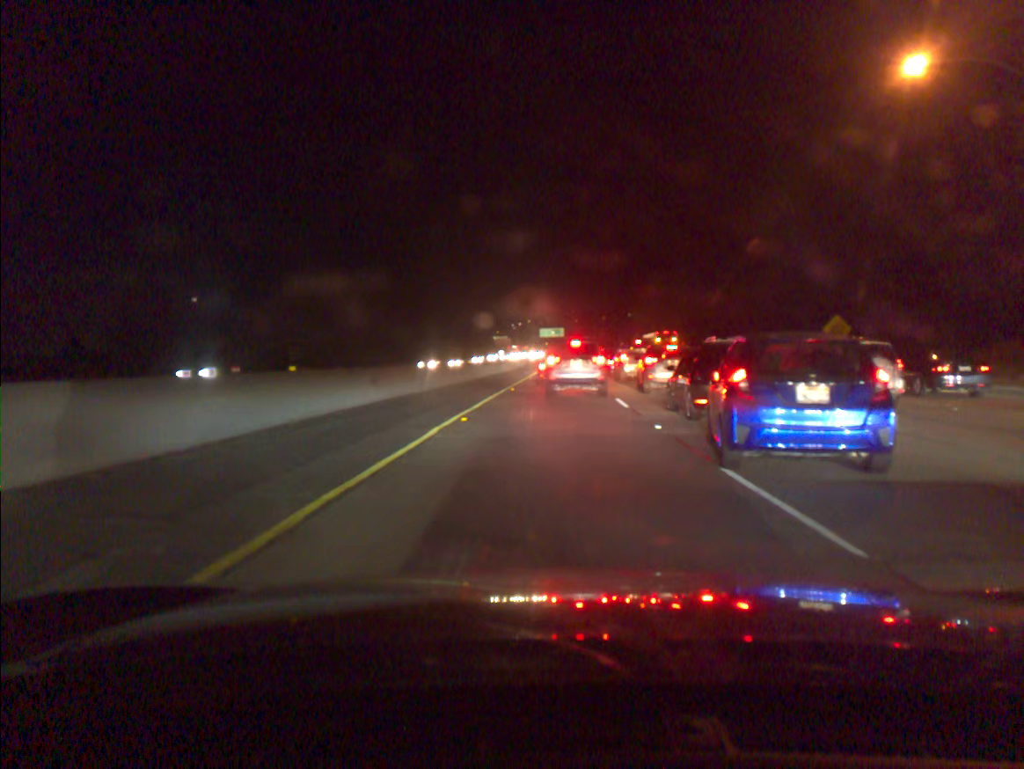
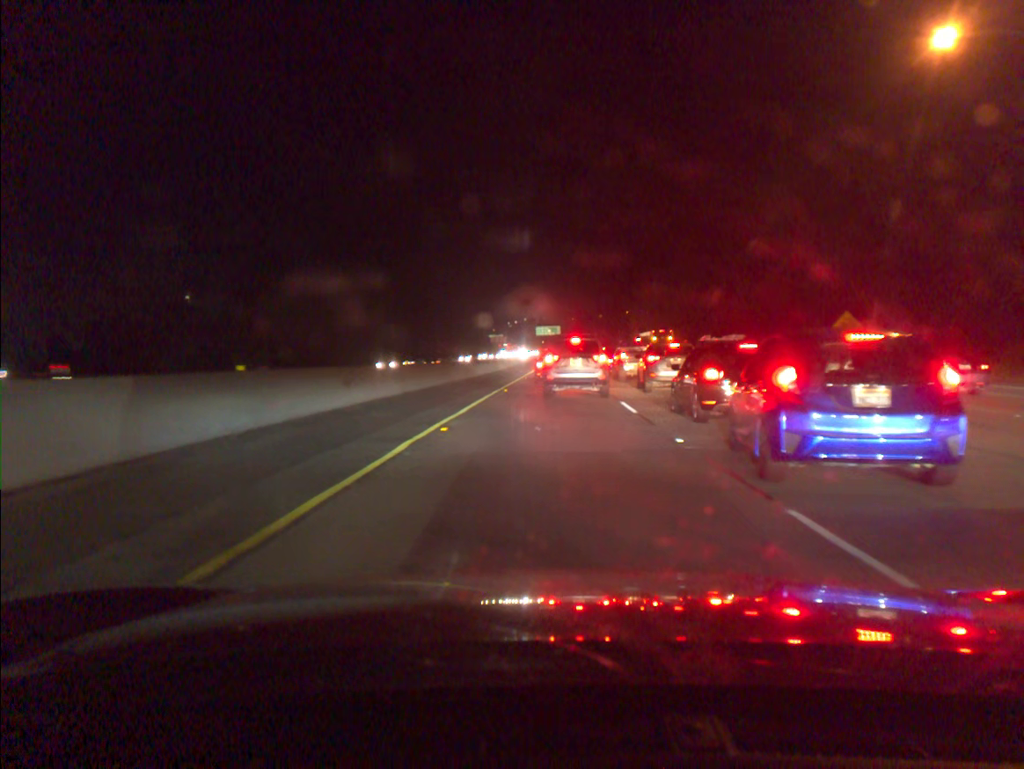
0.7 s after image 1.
(0.0, +2.4) m; 0°
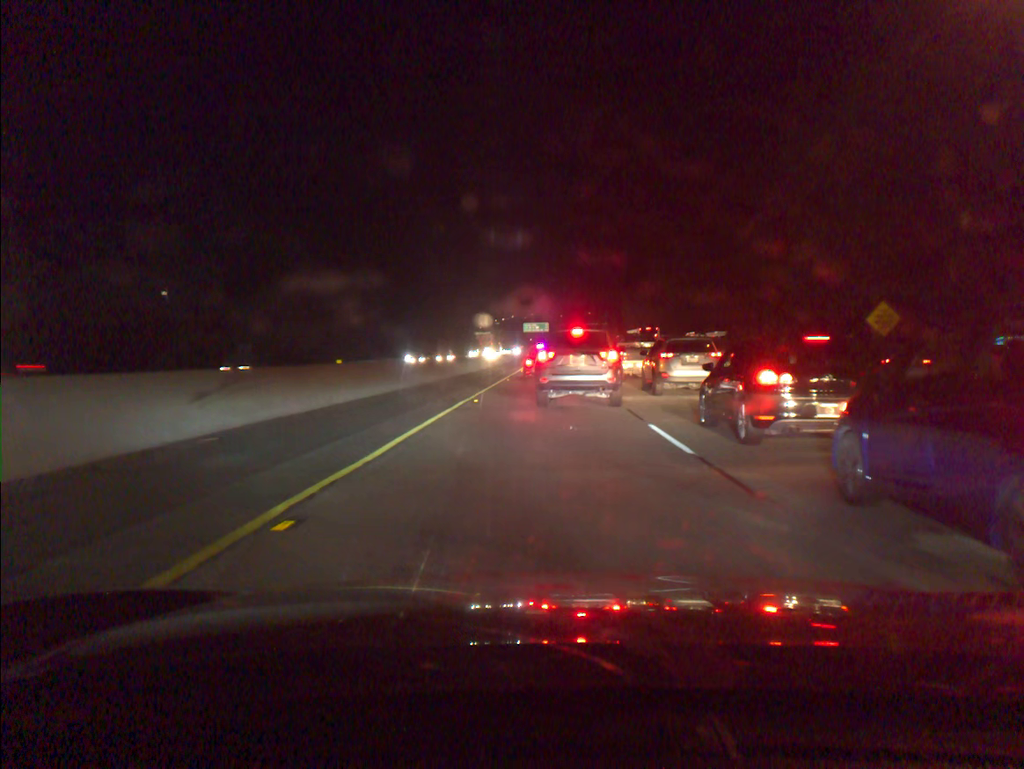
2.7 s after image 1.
(0.0, +7.5) m; +1°
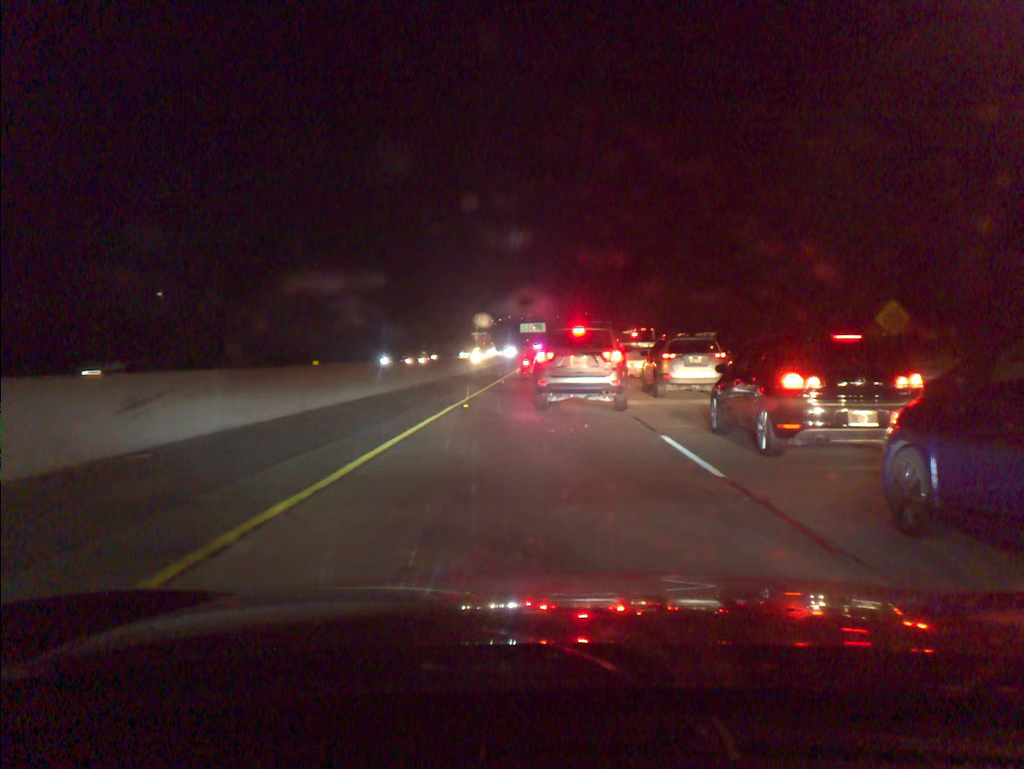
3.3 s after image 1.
(0.0, +1.8) m; +1°
